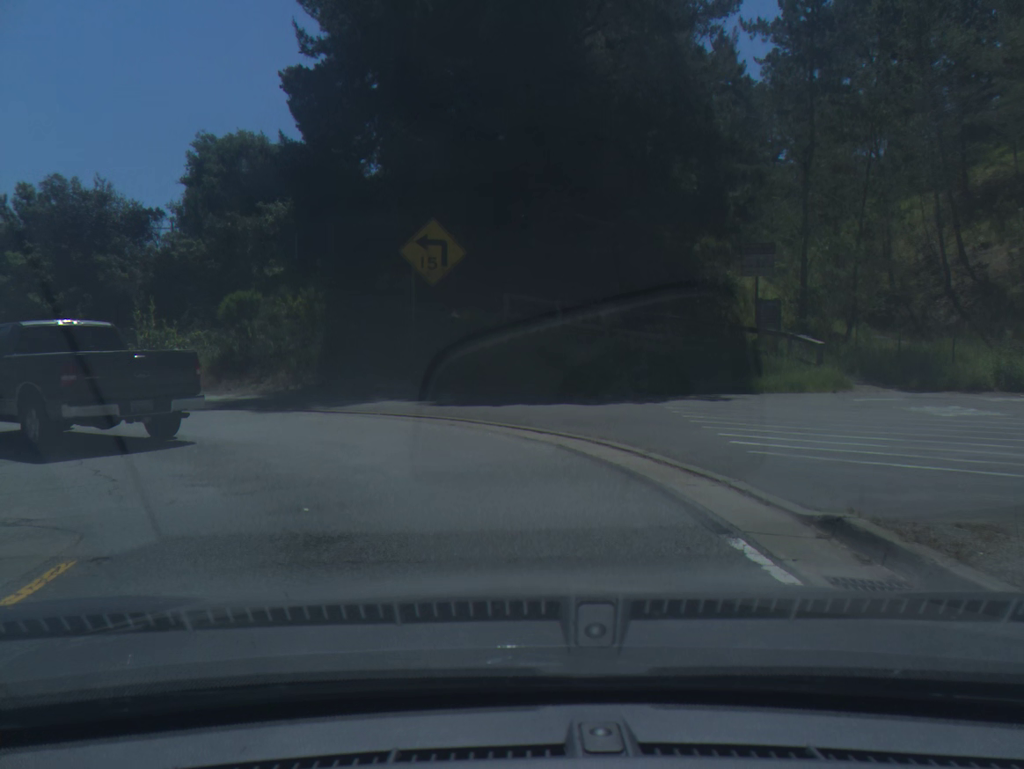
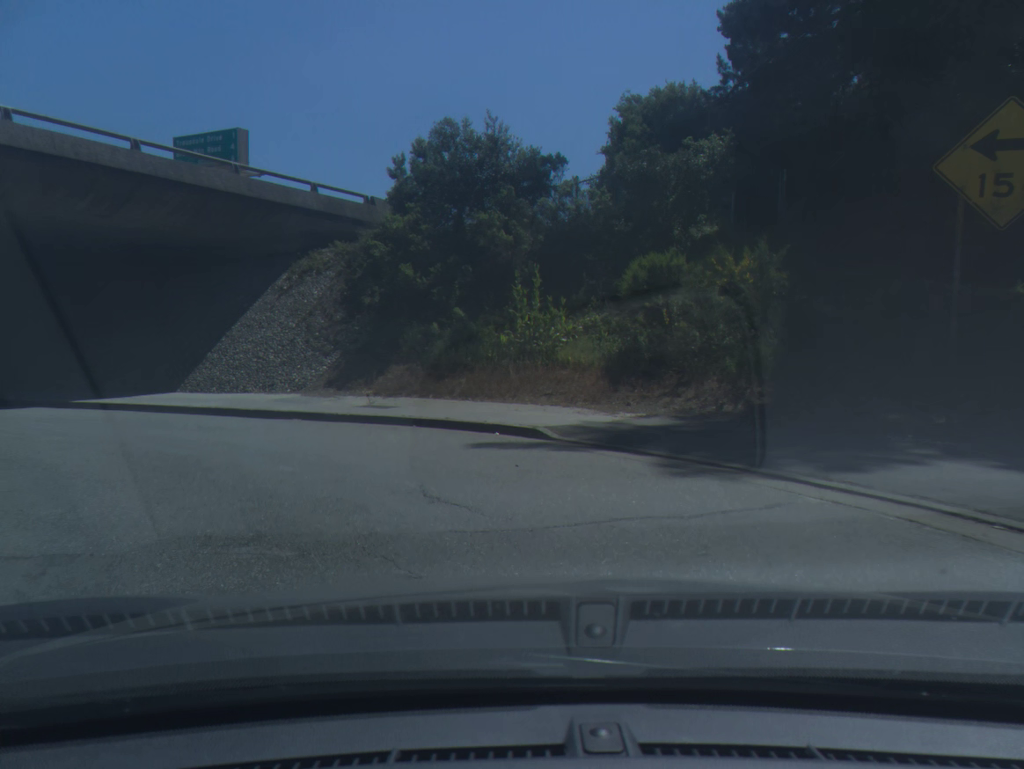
(-2.8, +9.8) m; -35°
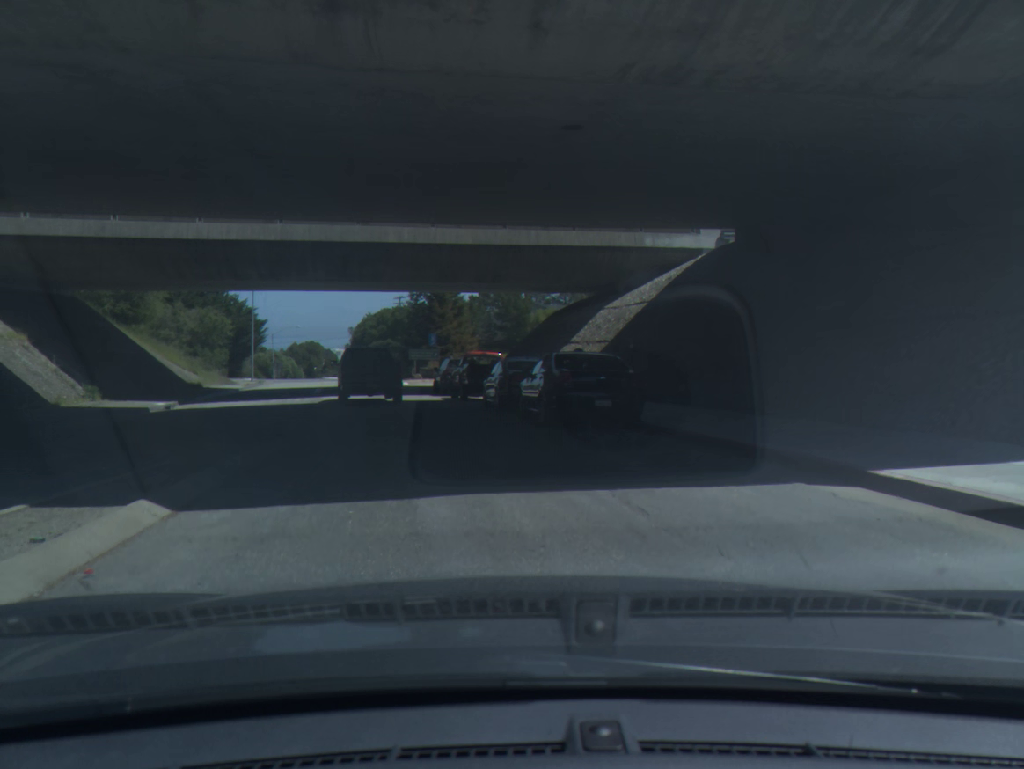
(-5.6, +12.2) m; -45°
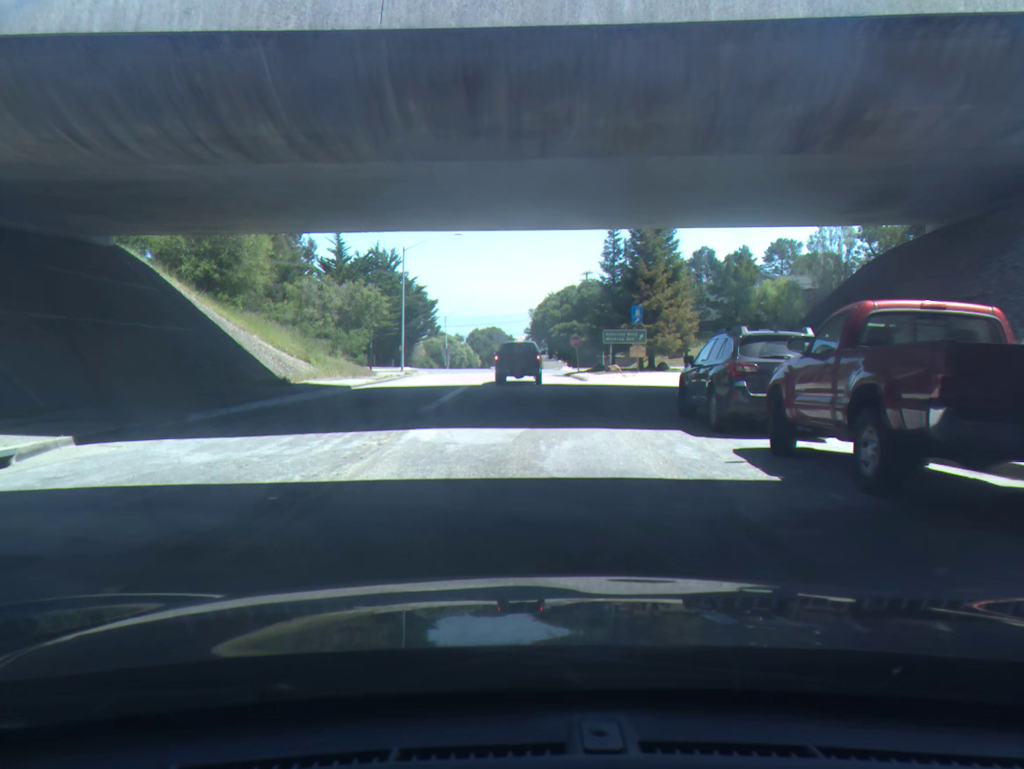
(-2.5, +20.0) m; -12°
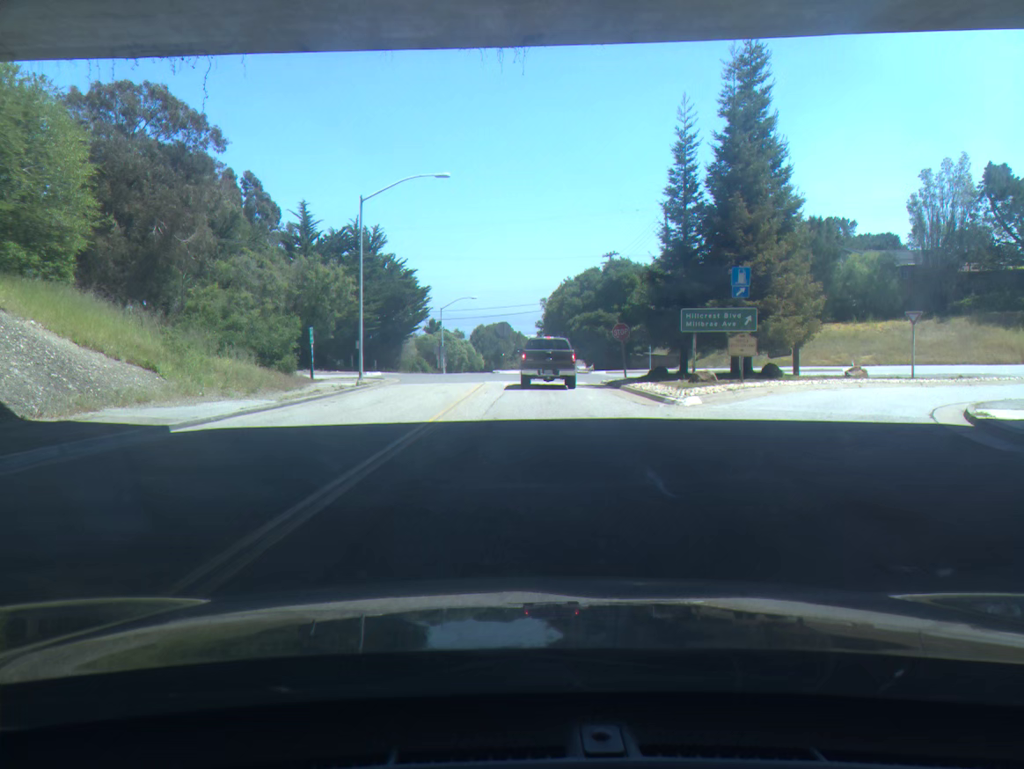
(-0.1, +18.4) m; 0°
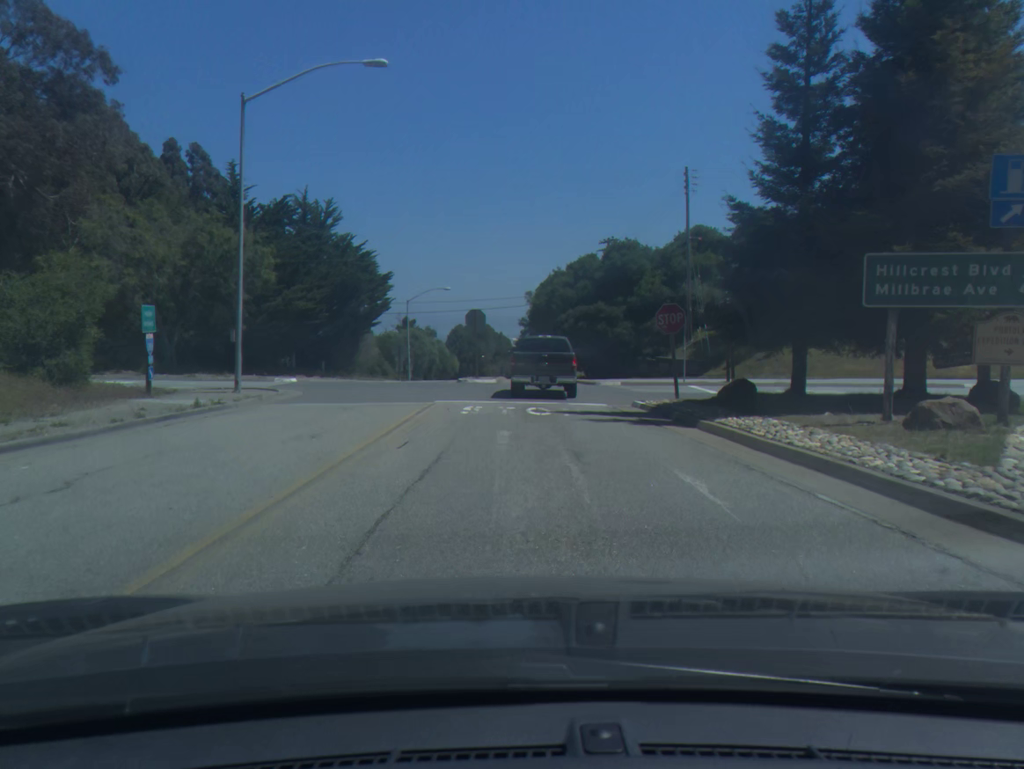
(+0.2, +15.2) m; +1°
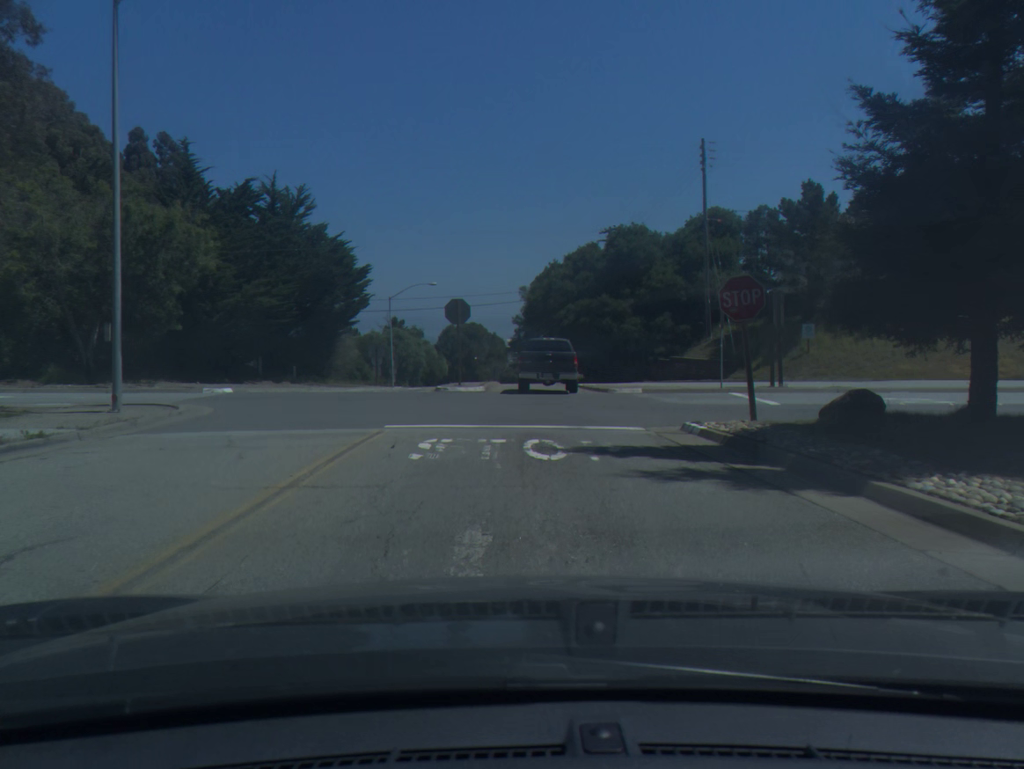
(+0.1, +7.1) m; +1°
